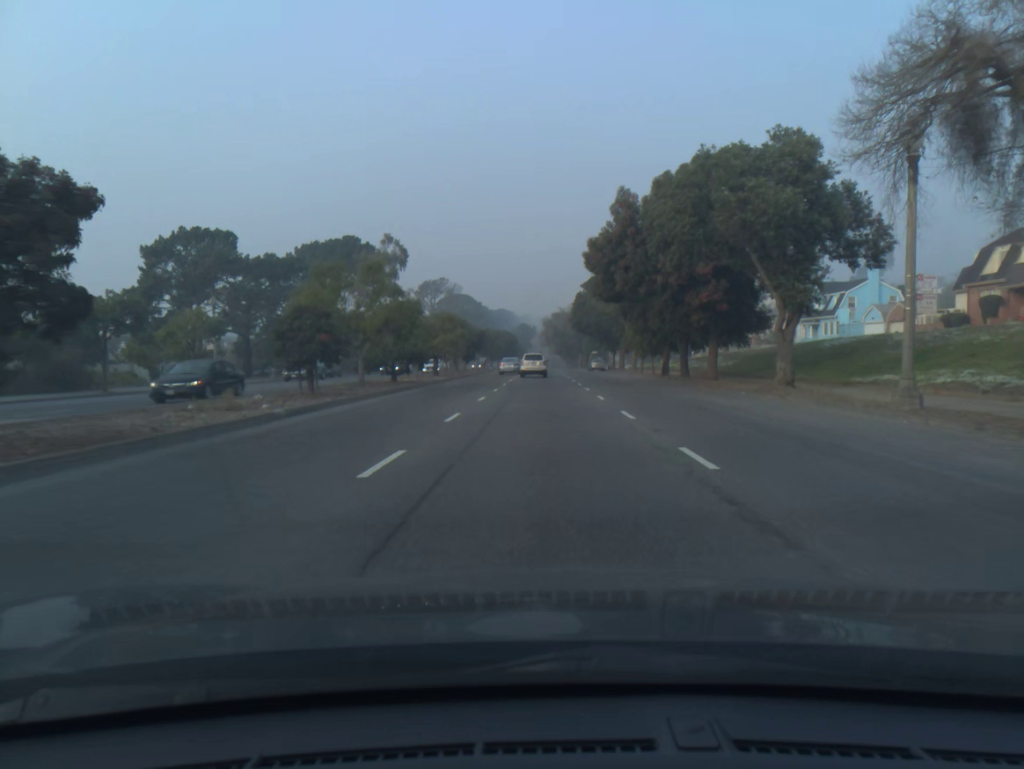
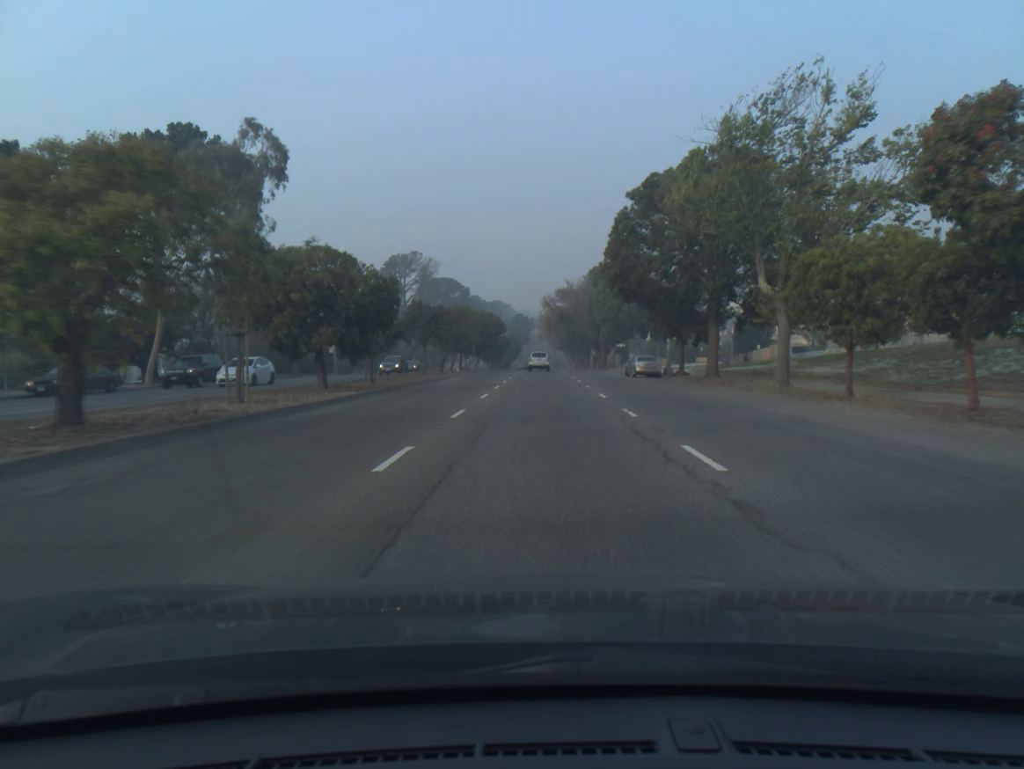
(-0.1, +43.4) m; 0°
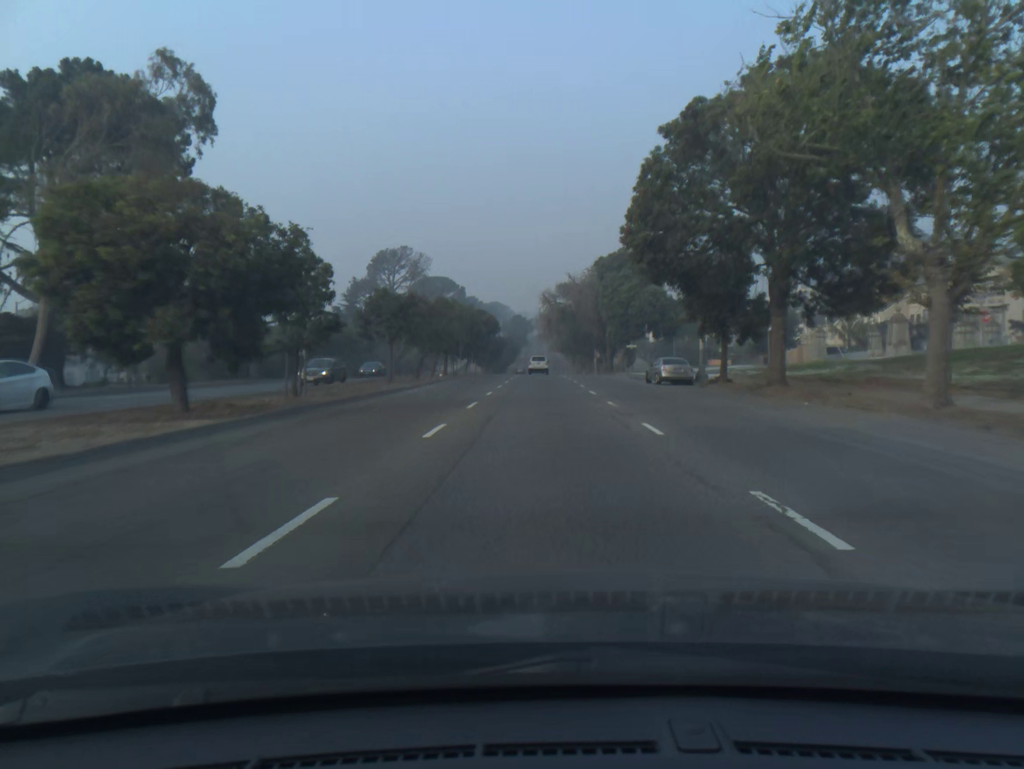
(0.0, +10.9) m; 0°
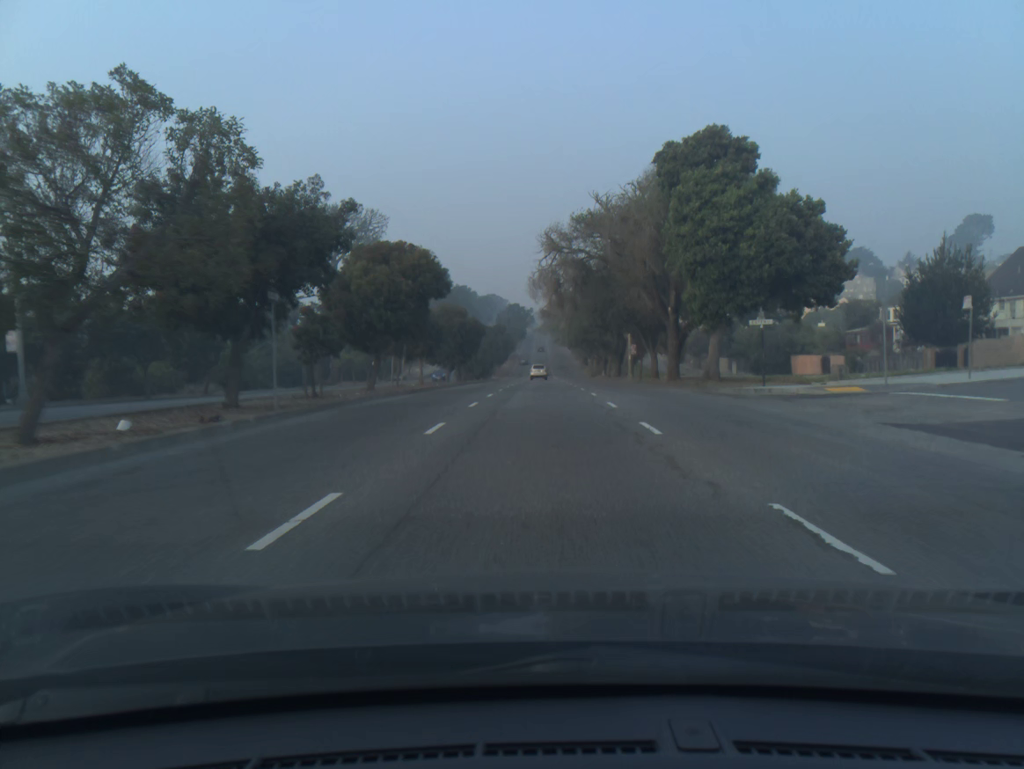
(-0.1, +43.5) m; 0°
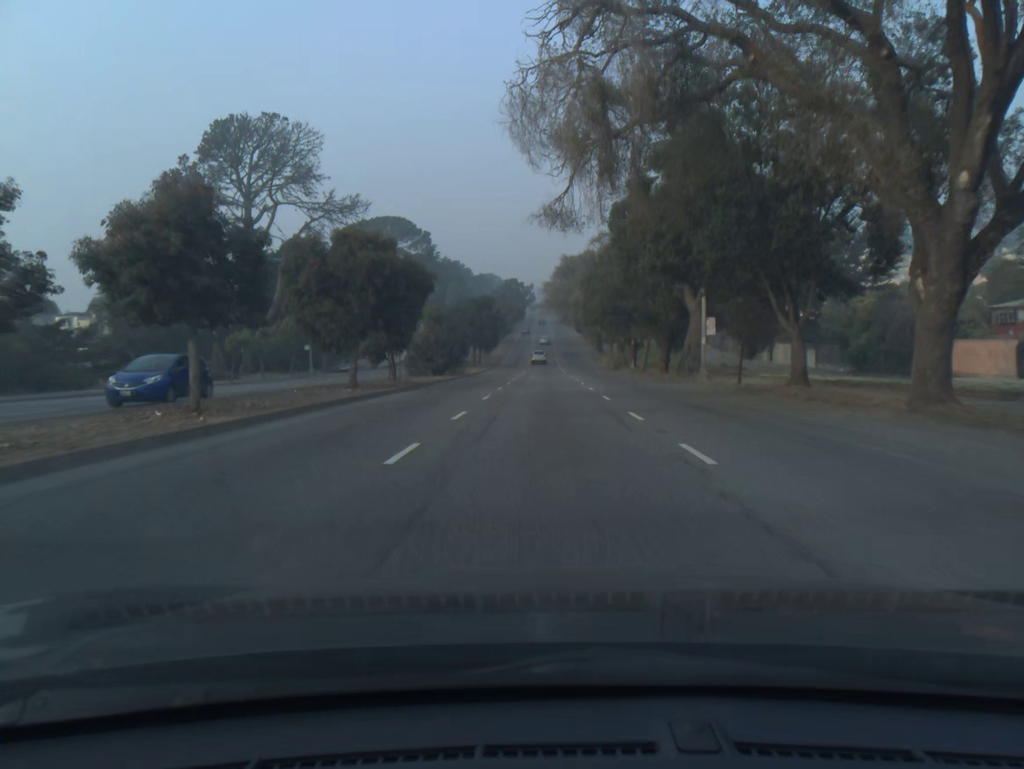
(0.0, +32.7) m; 0°
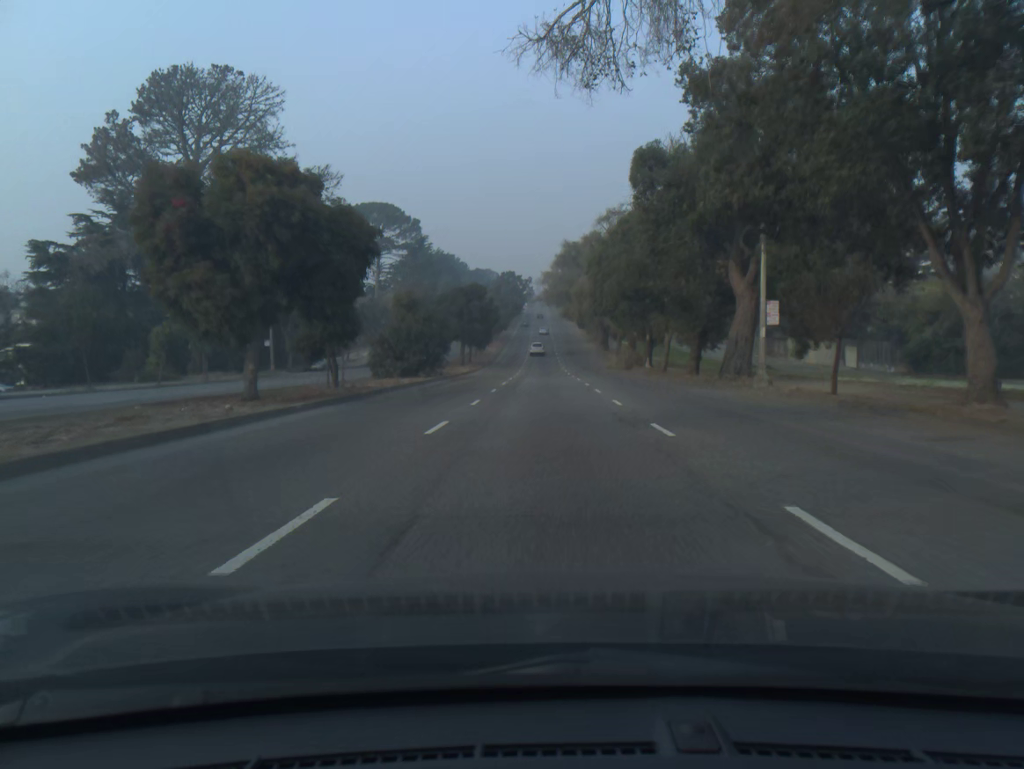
(0.0, +10.9) m; 0°
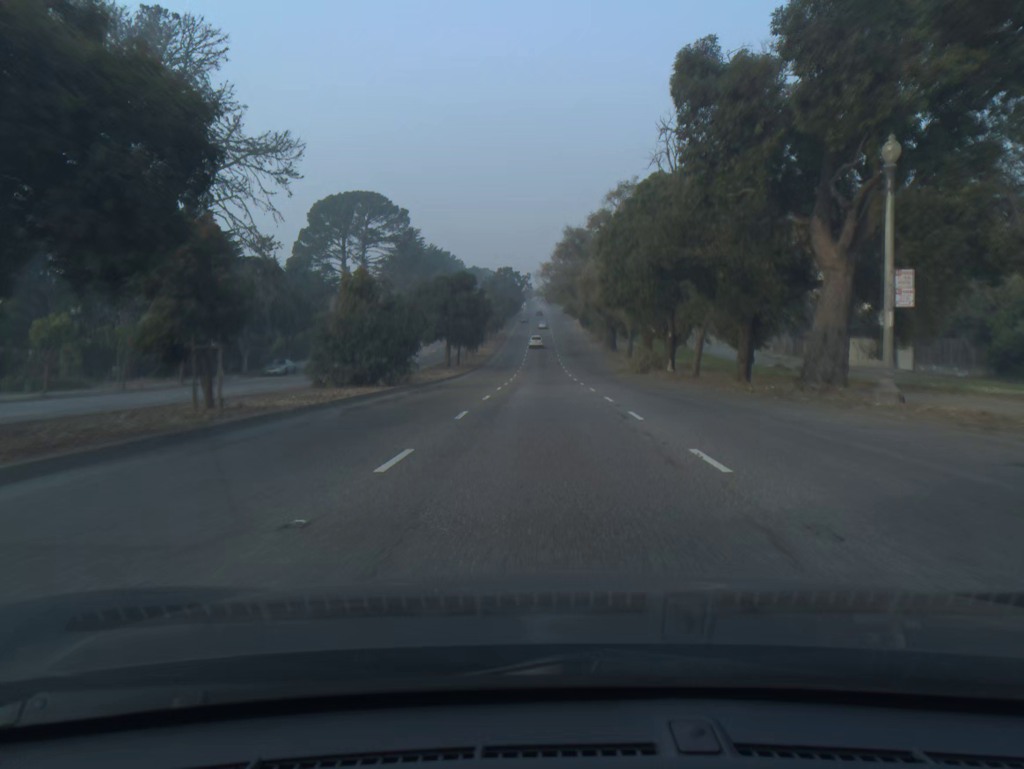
(0.0, +10.9) m; 0°
